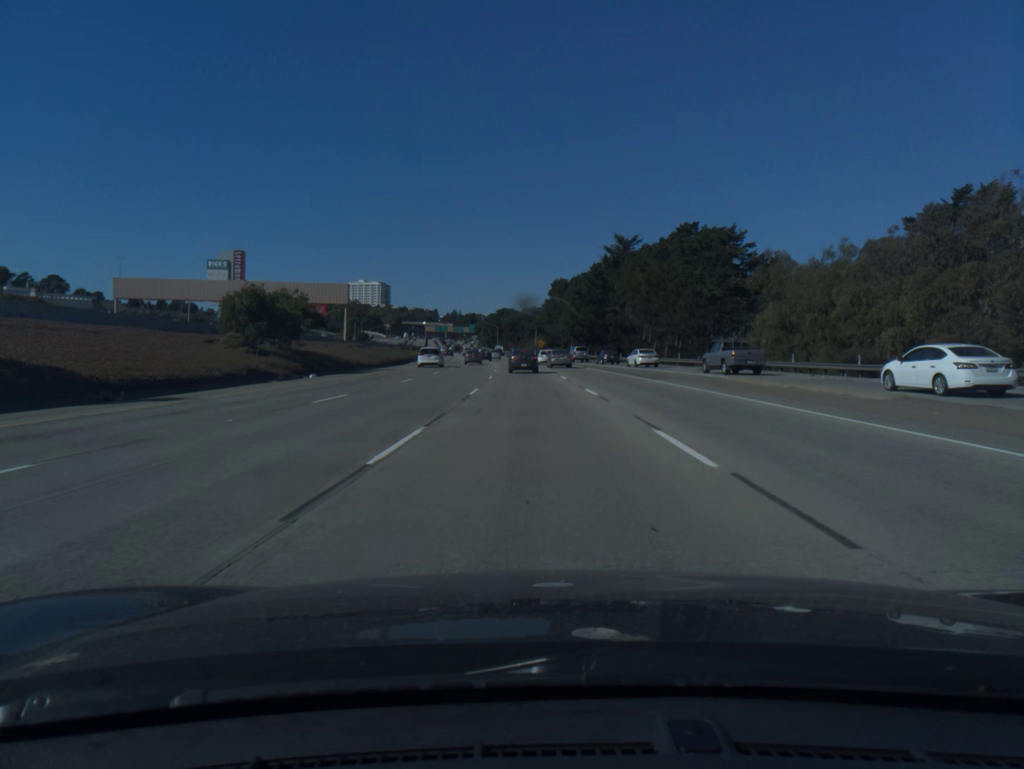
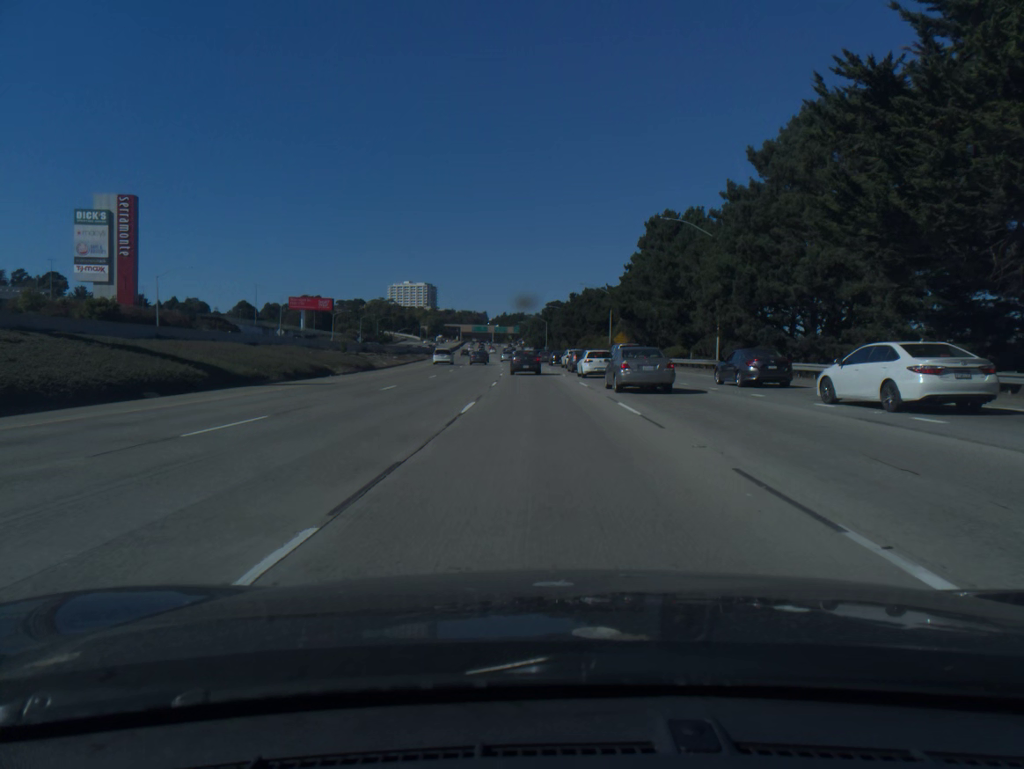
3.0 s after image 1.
(-3.1, +80.4) m; -4°
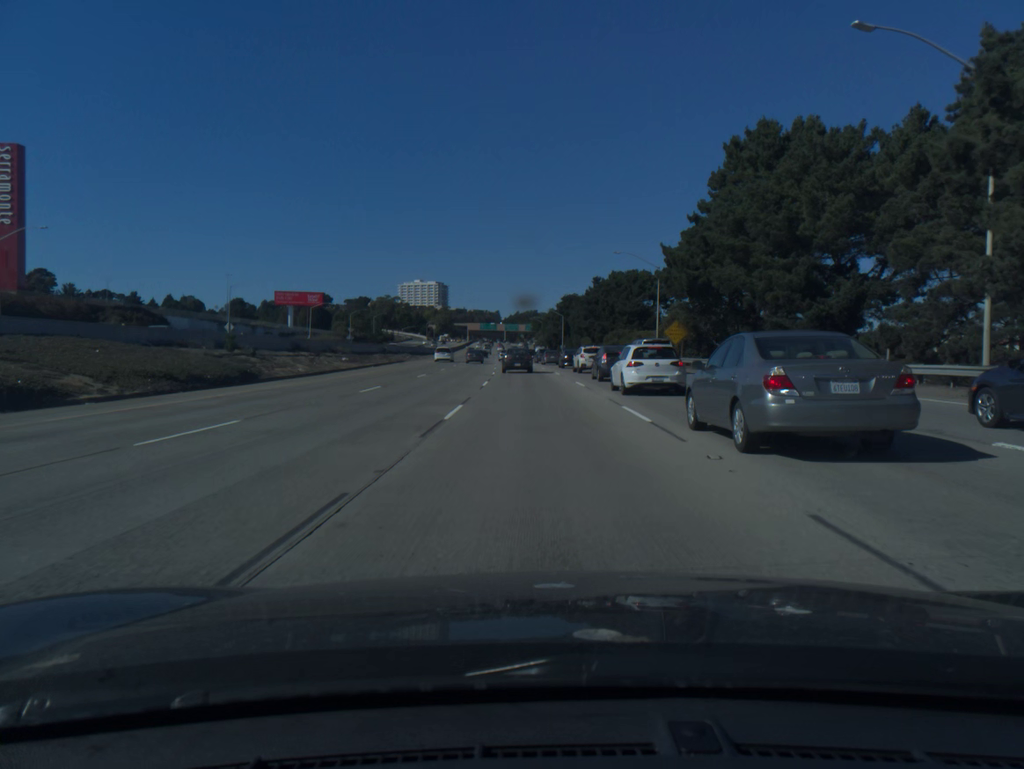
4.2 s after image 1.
(-0.3, +31.1) m; -1°
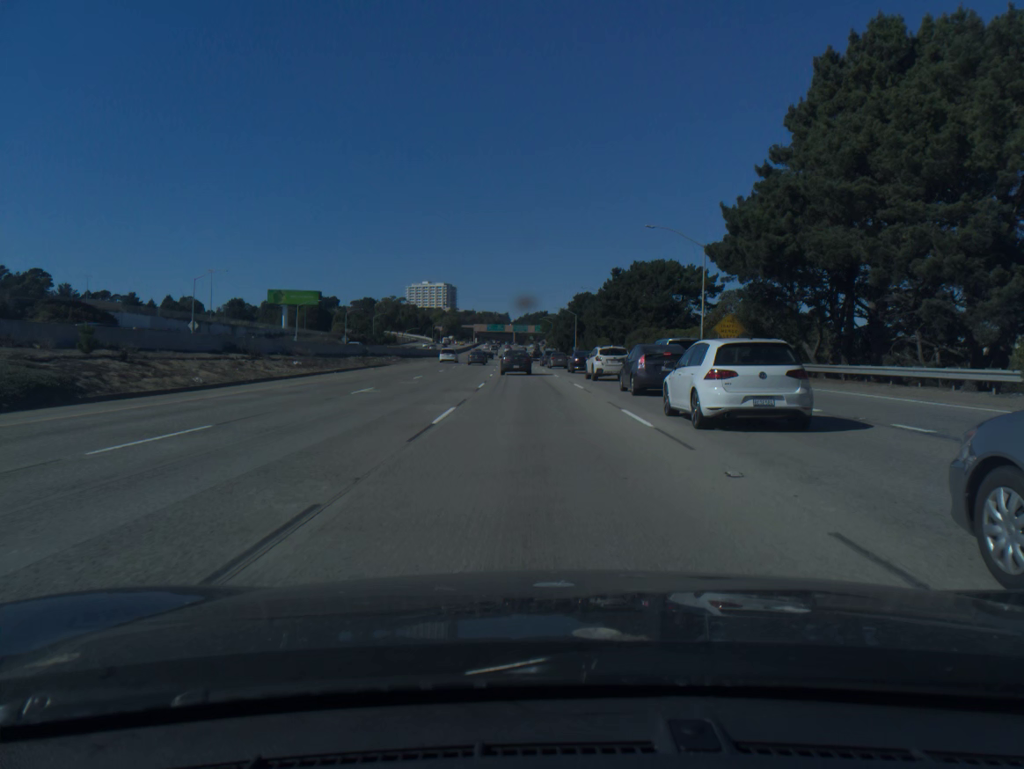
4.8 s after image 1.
(-0.1, +15.4) m; -1°
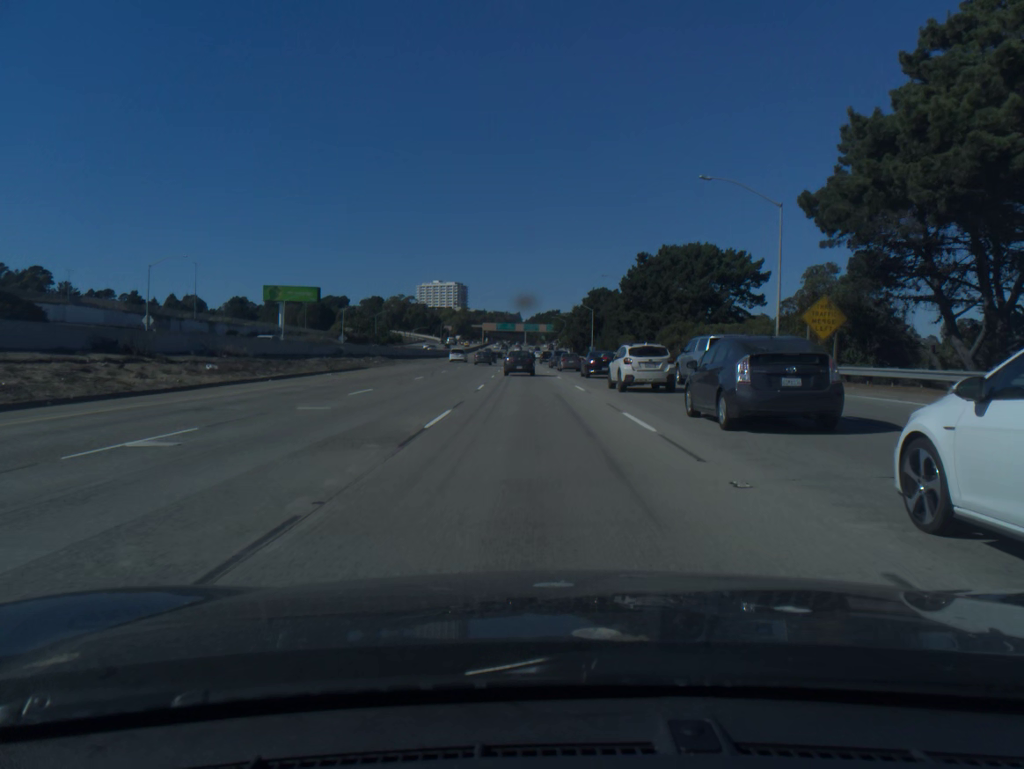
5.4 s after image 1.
(-0.1, +15.3) m; -1°
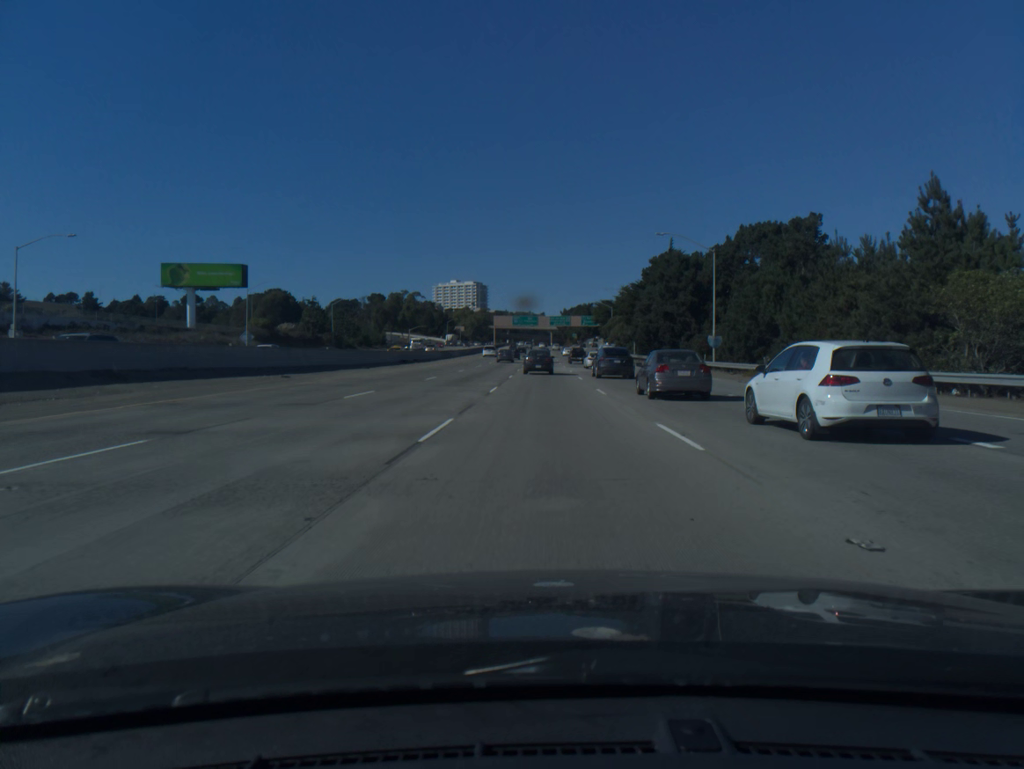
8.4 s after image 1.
(-2.0, +75.3) m; -2°
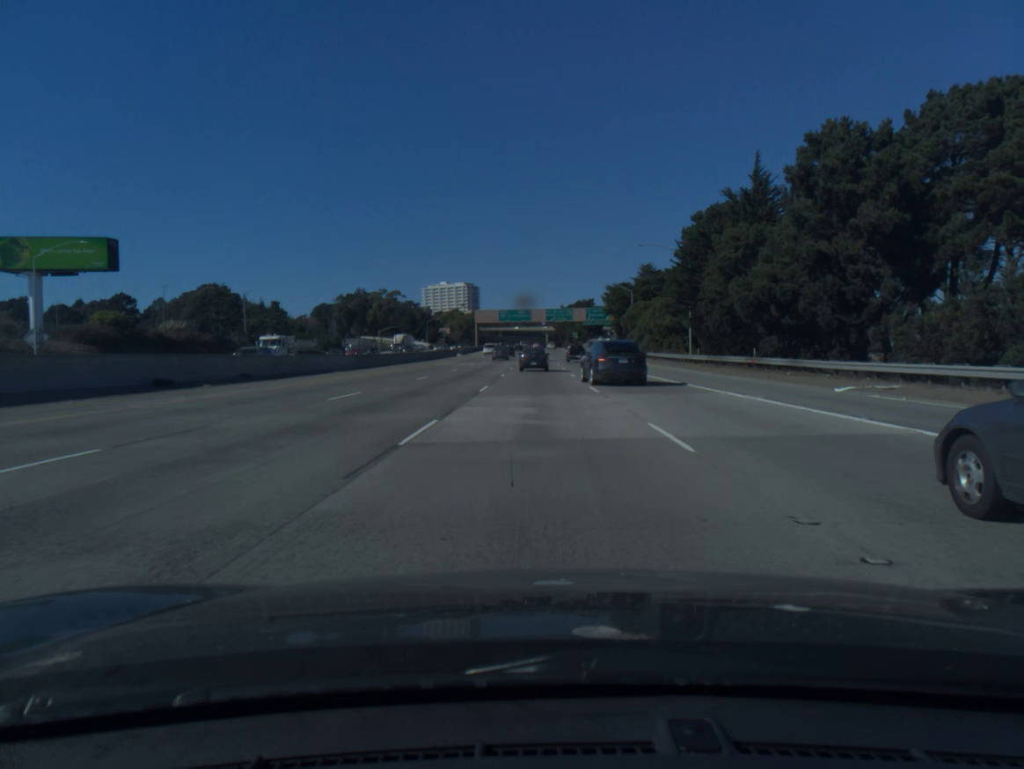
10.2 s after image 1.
(+0.2, +44.4) m; 0°
